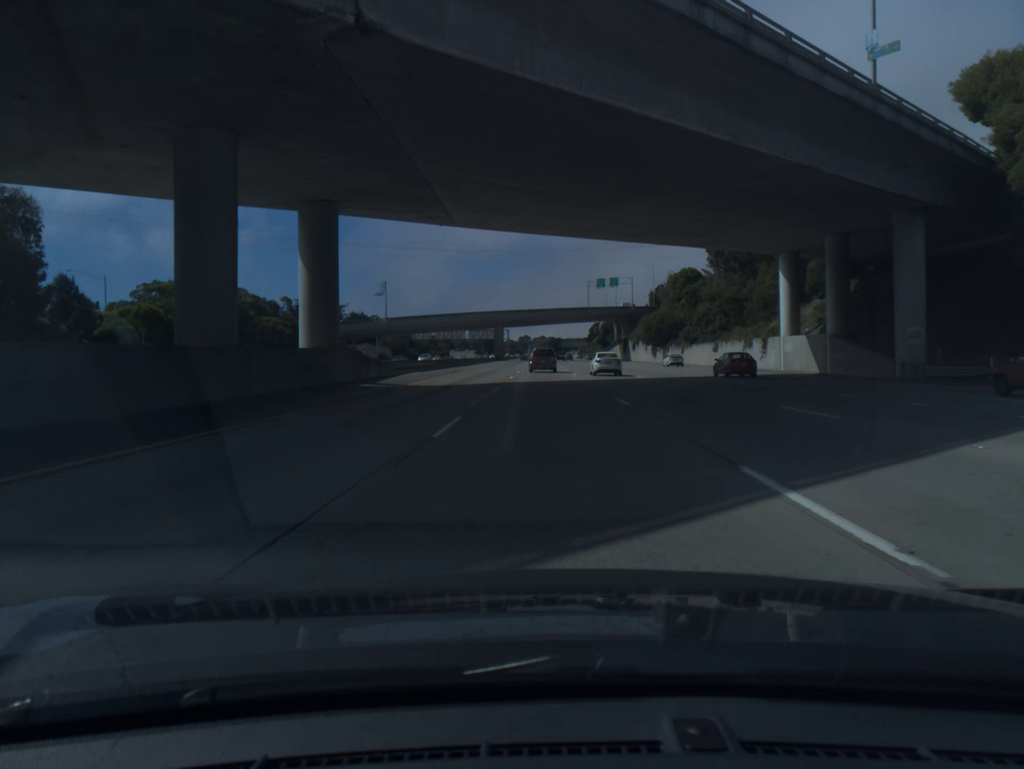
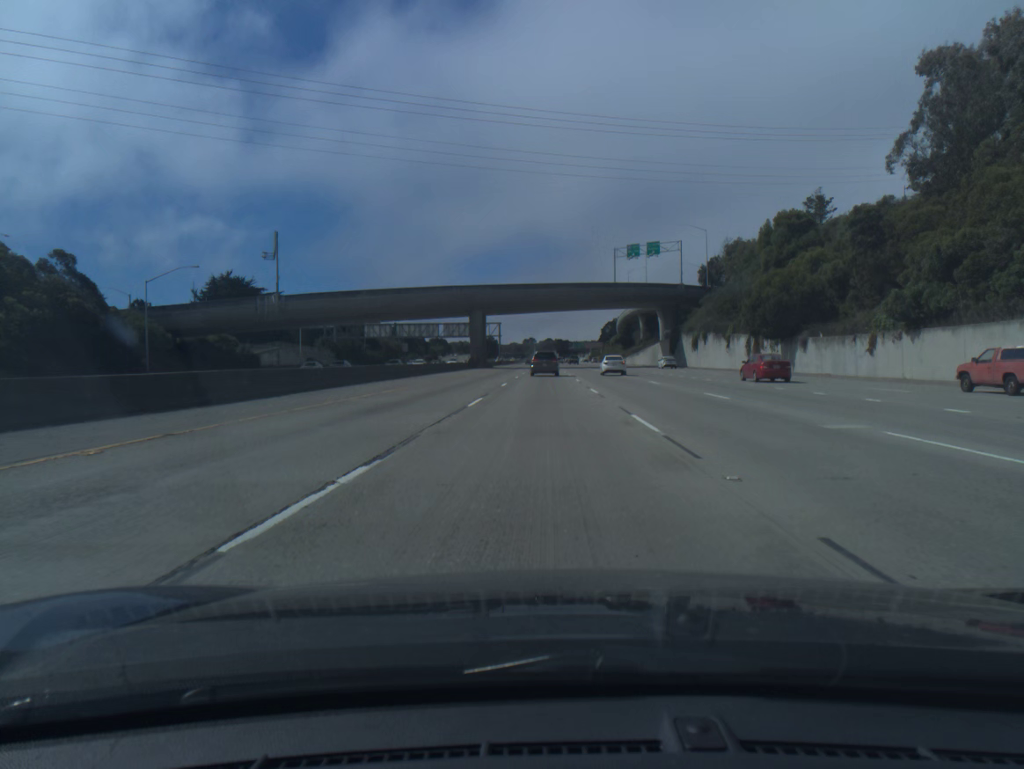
(+0.1, +64.9) m; 0°
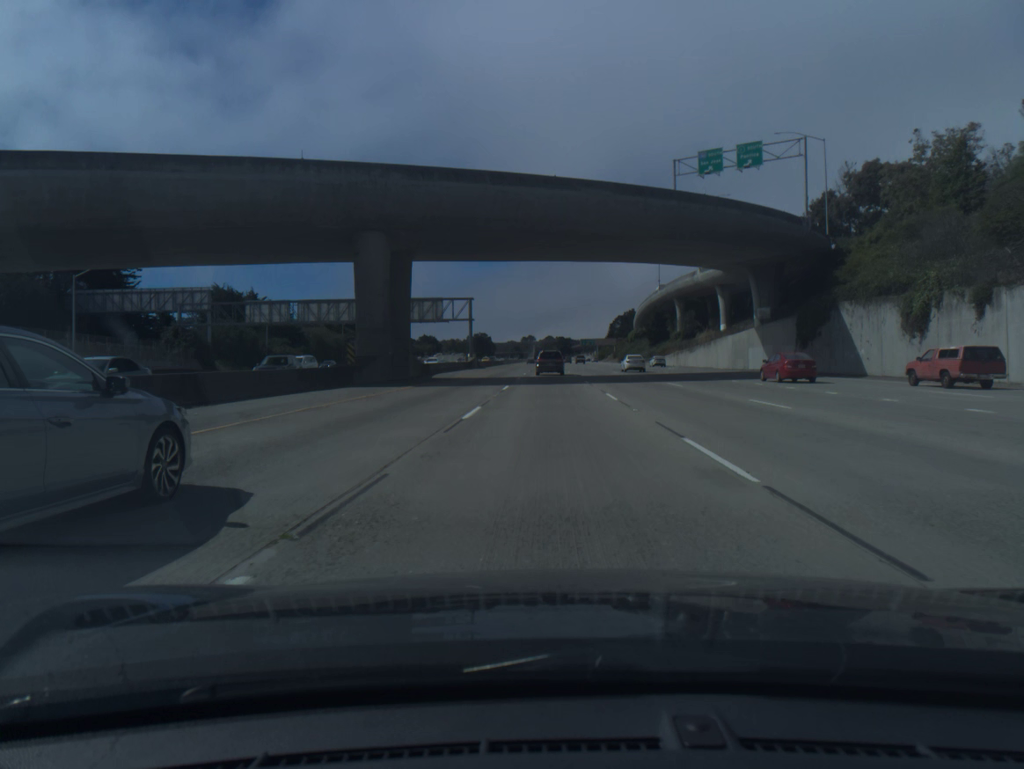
(-0.3, +63.3) m; 0°
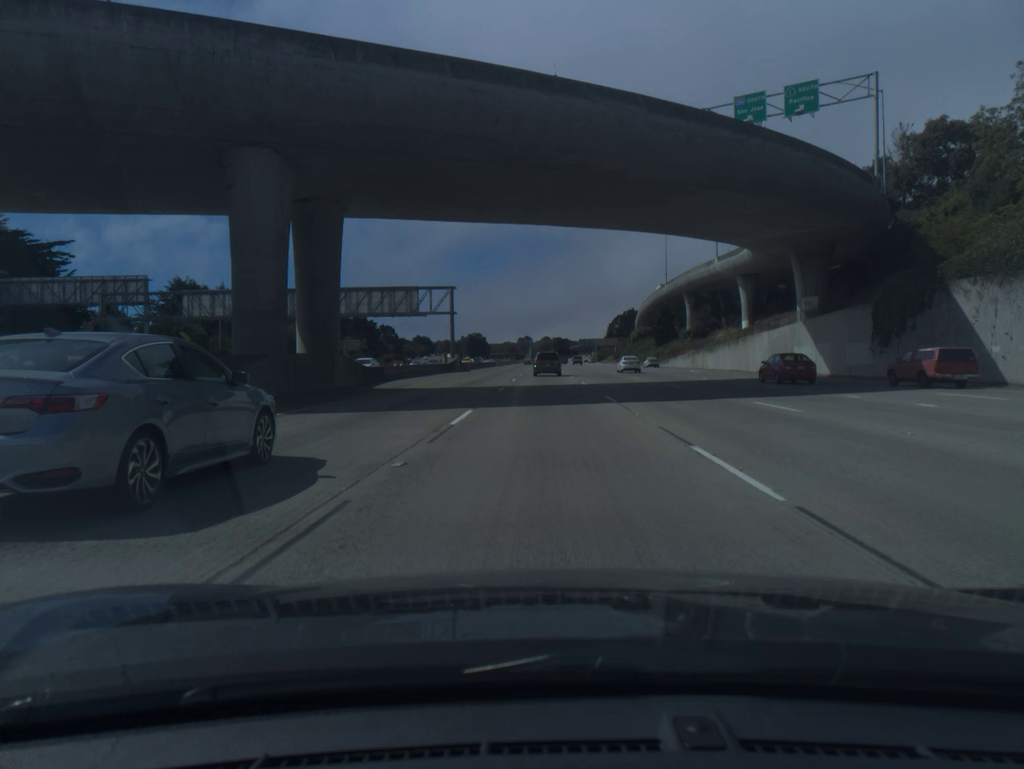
(0.0, +15.7) m; 0°
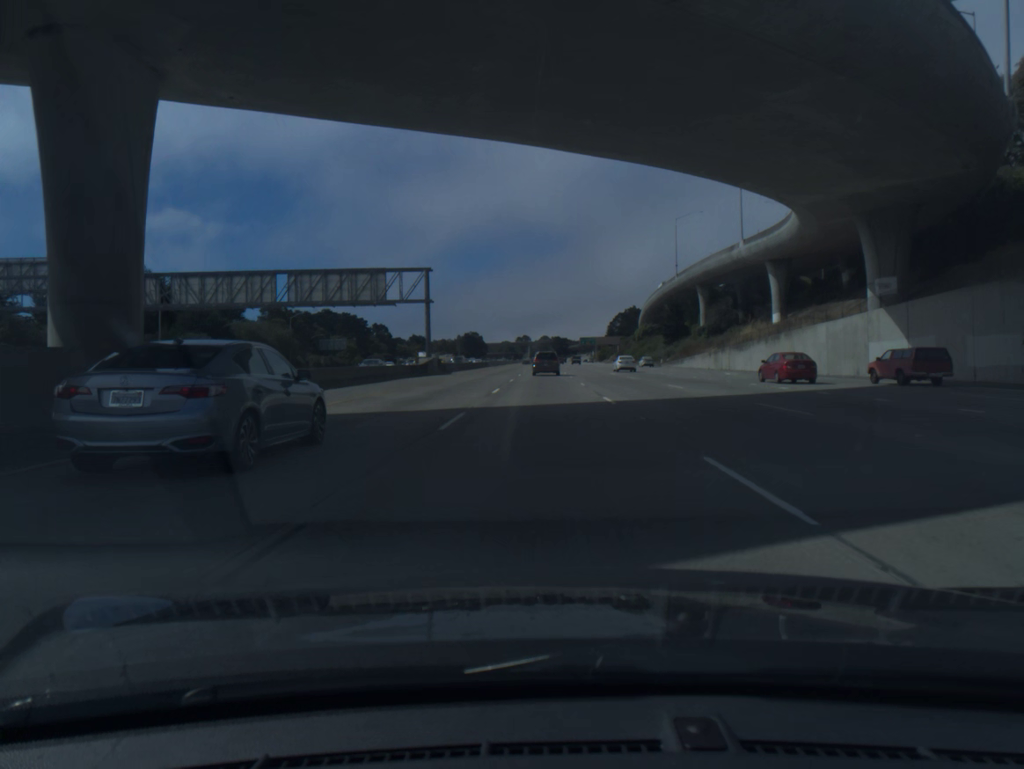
(0.0, +15.7) m; 0°
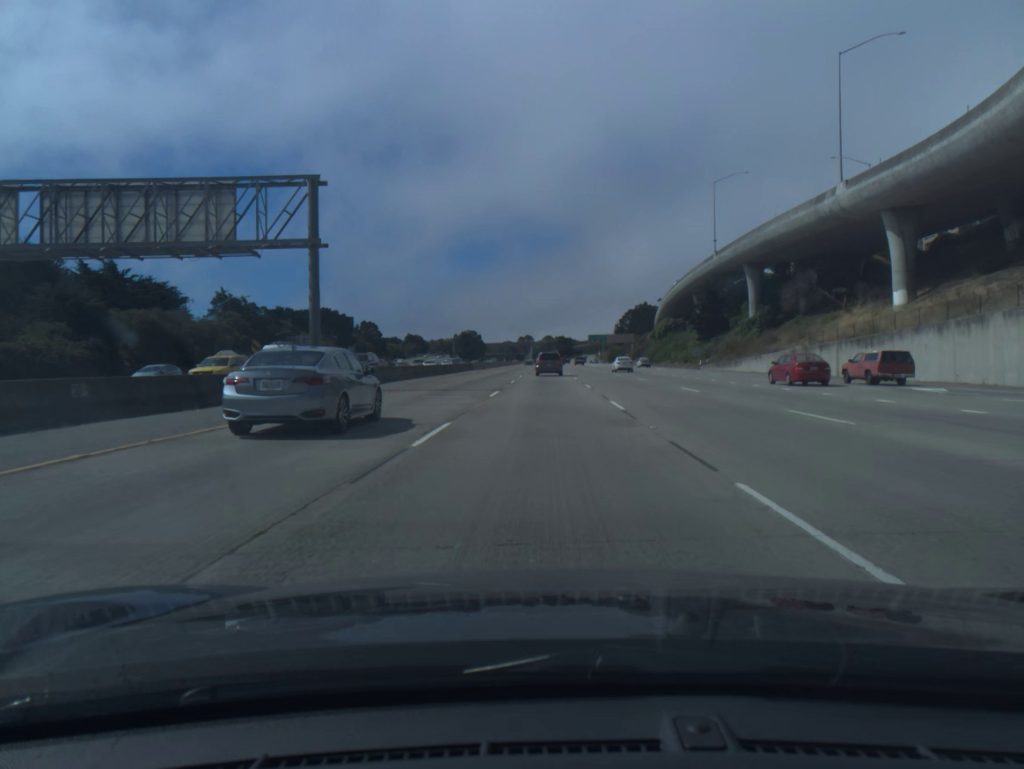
(0.0, +31.4) m; 0°
